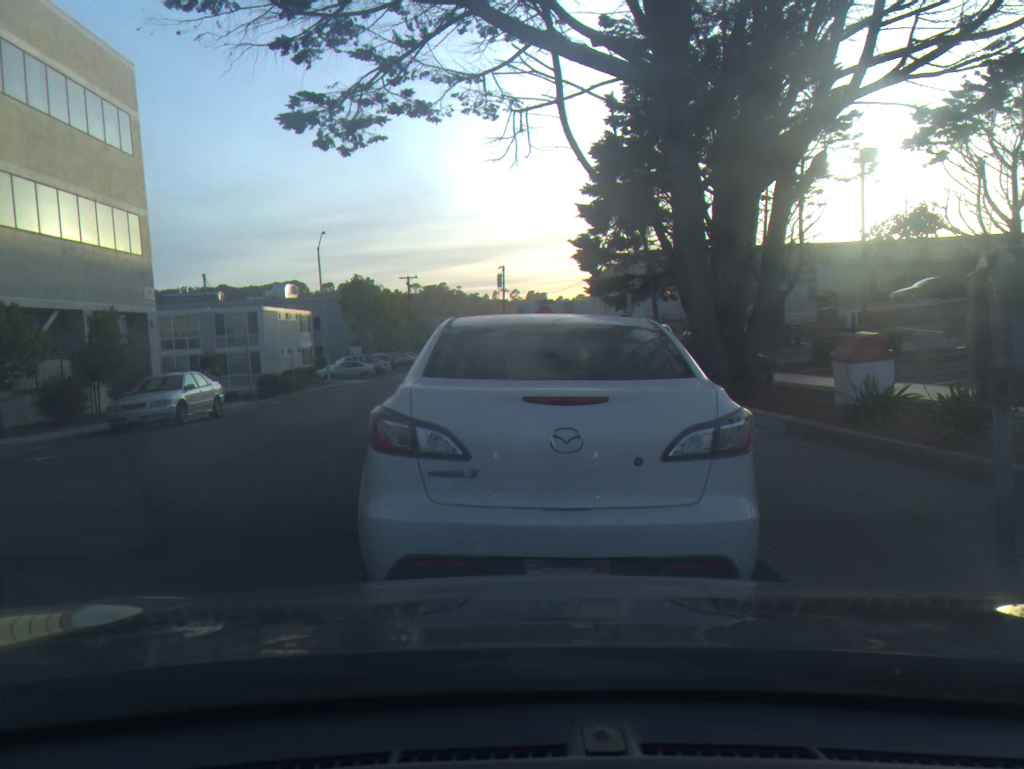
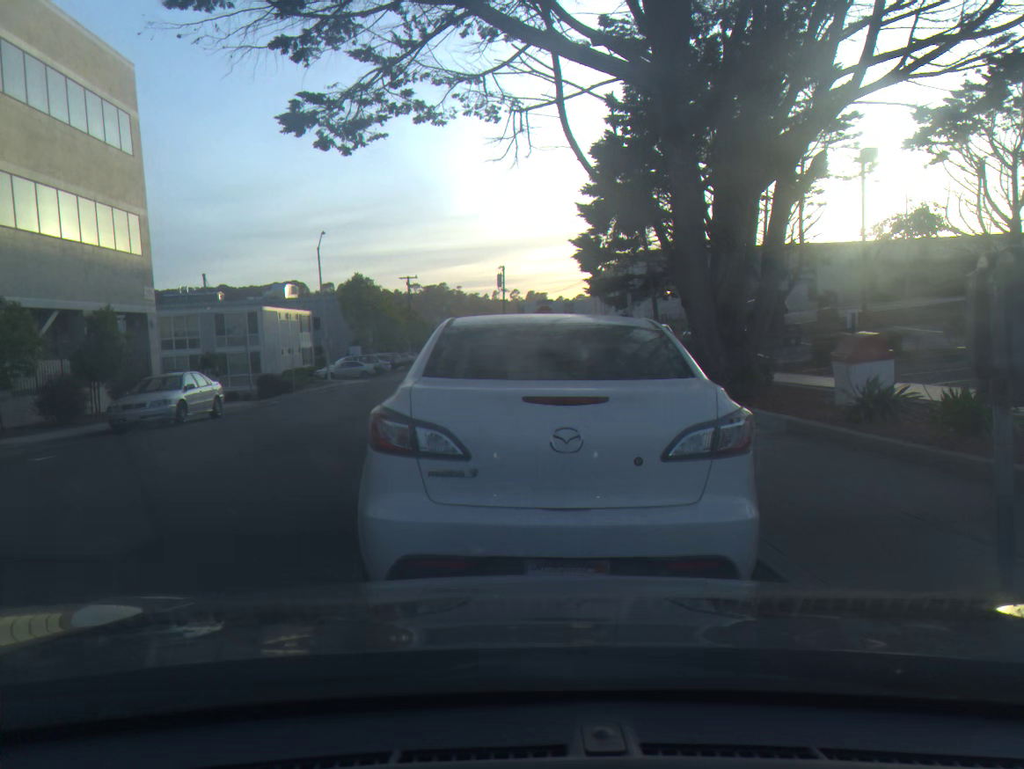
(0.0, 0.0) m; 0°
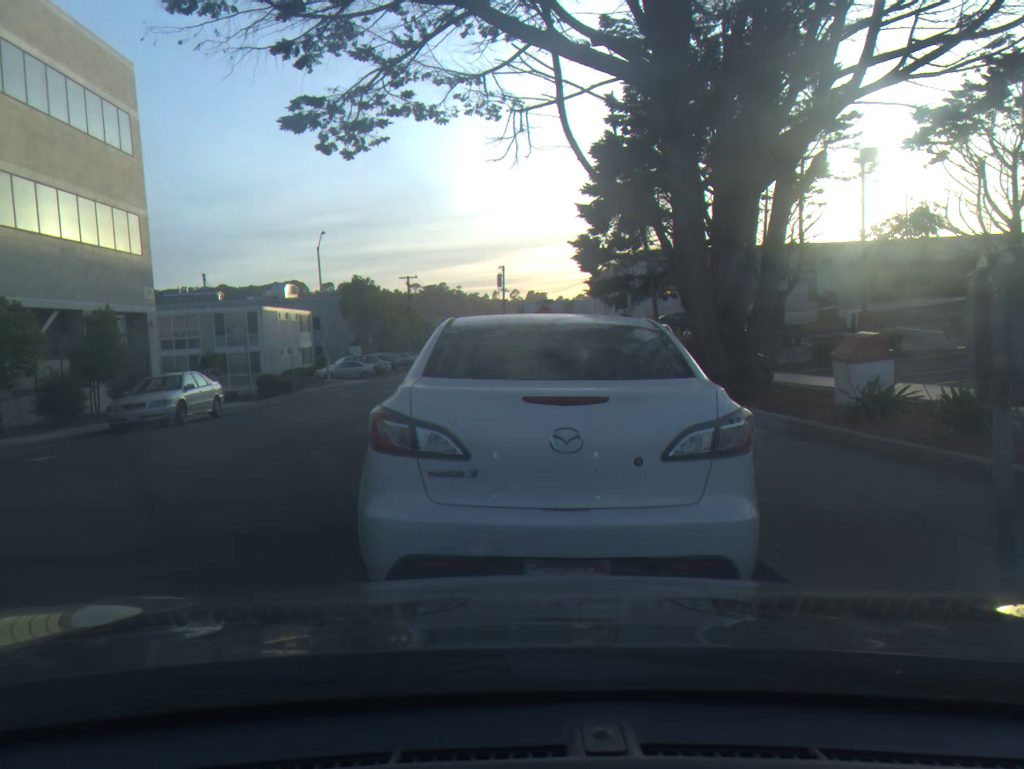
(0.0, 0.0) m; 0°
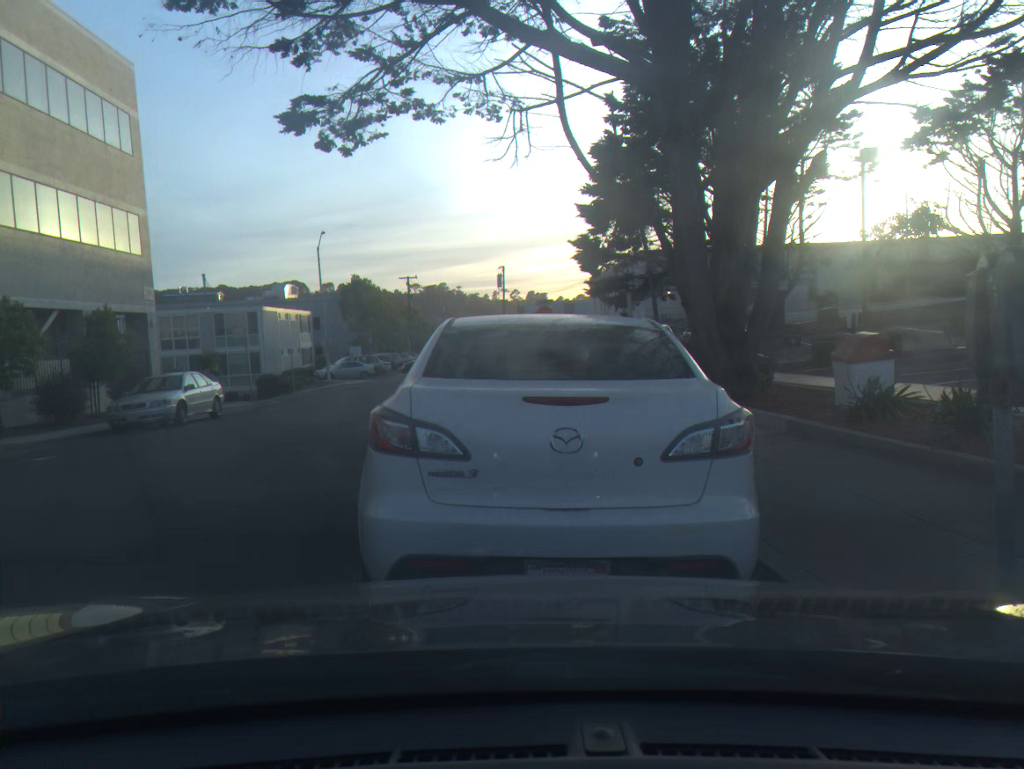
(0.0, +0.1) m; 0°
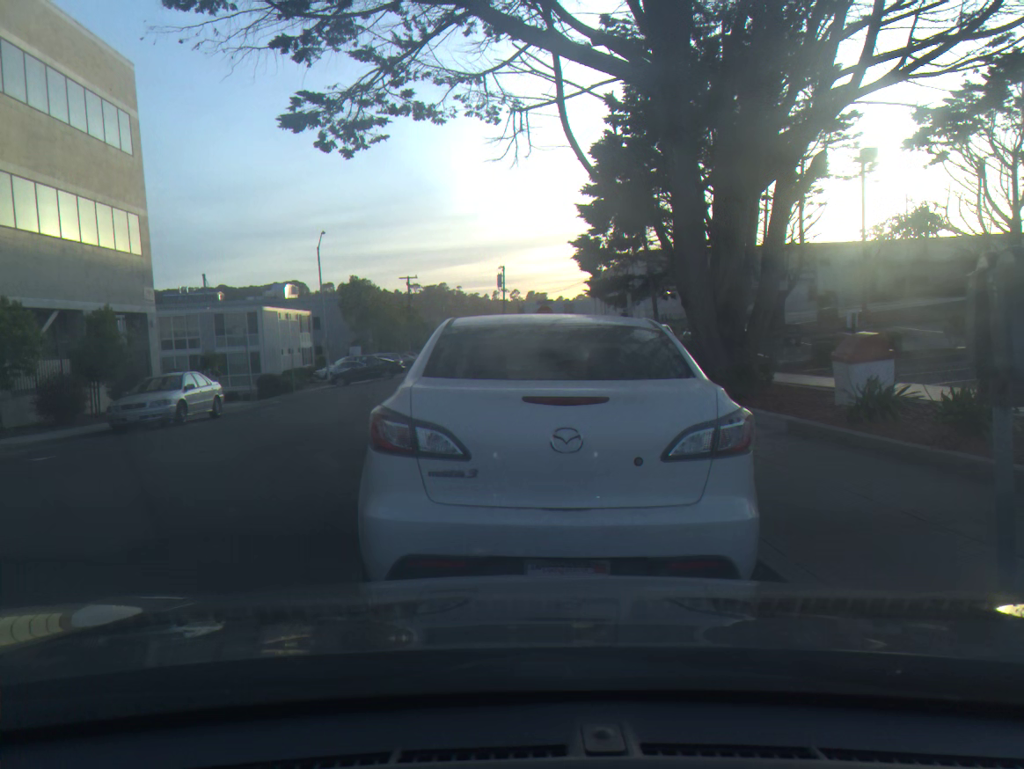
(0.0, 0.0) m; 0°
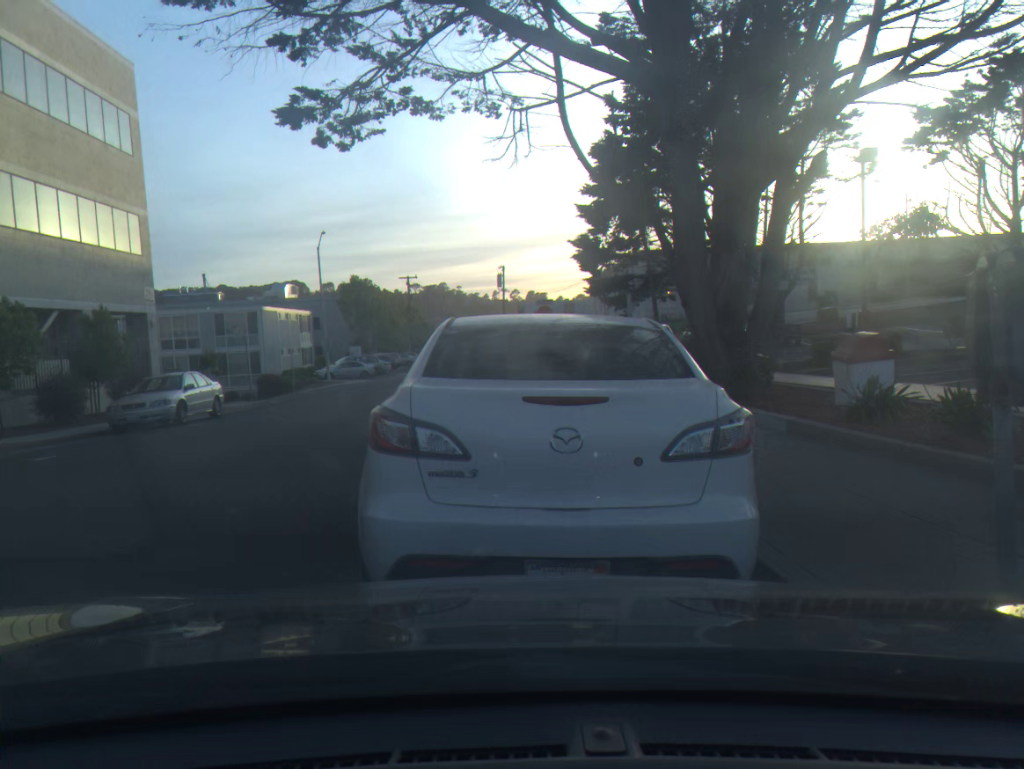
(0.0, 0.0) m; 0°
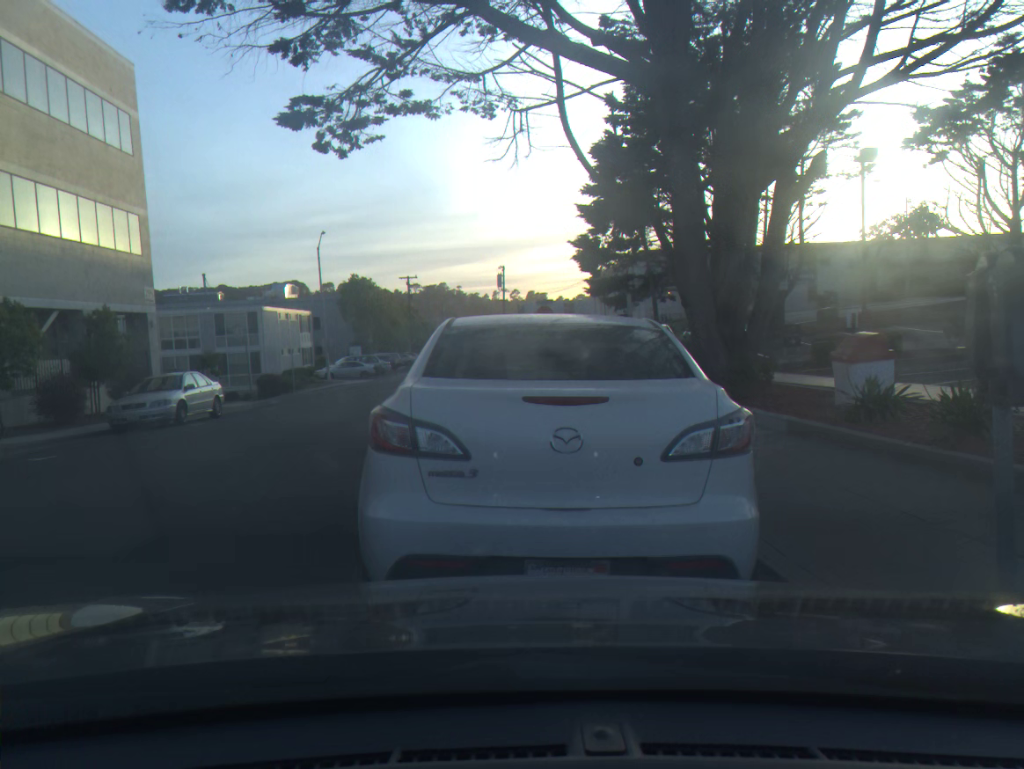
(0.0, 0.0) m; 0°
